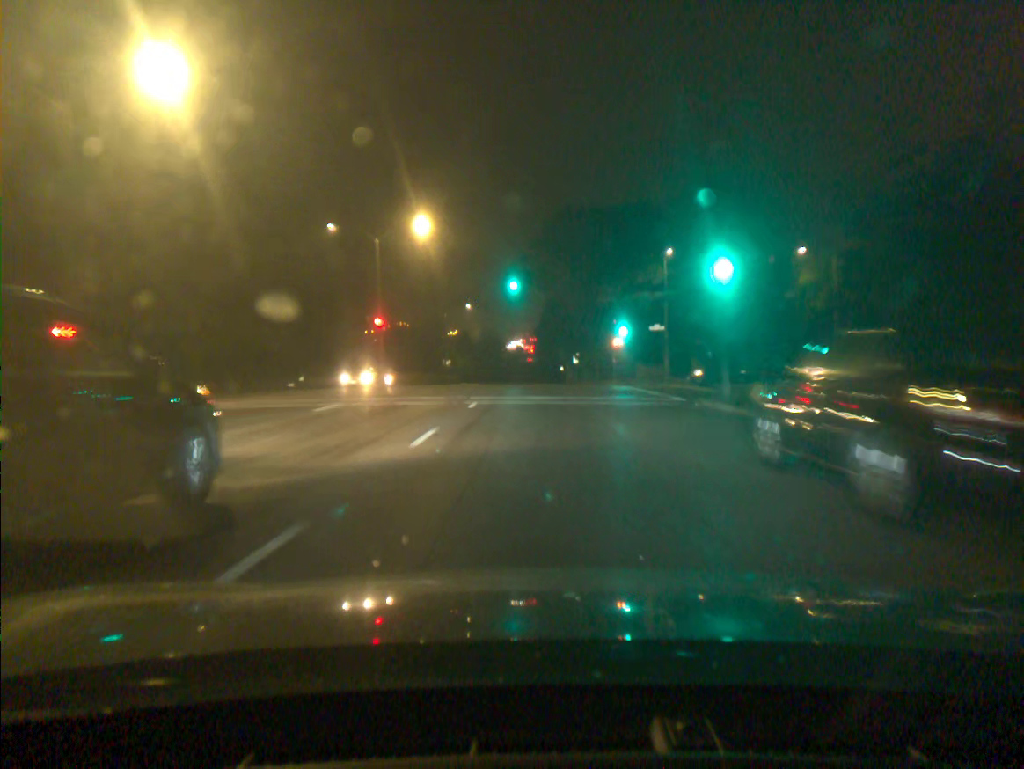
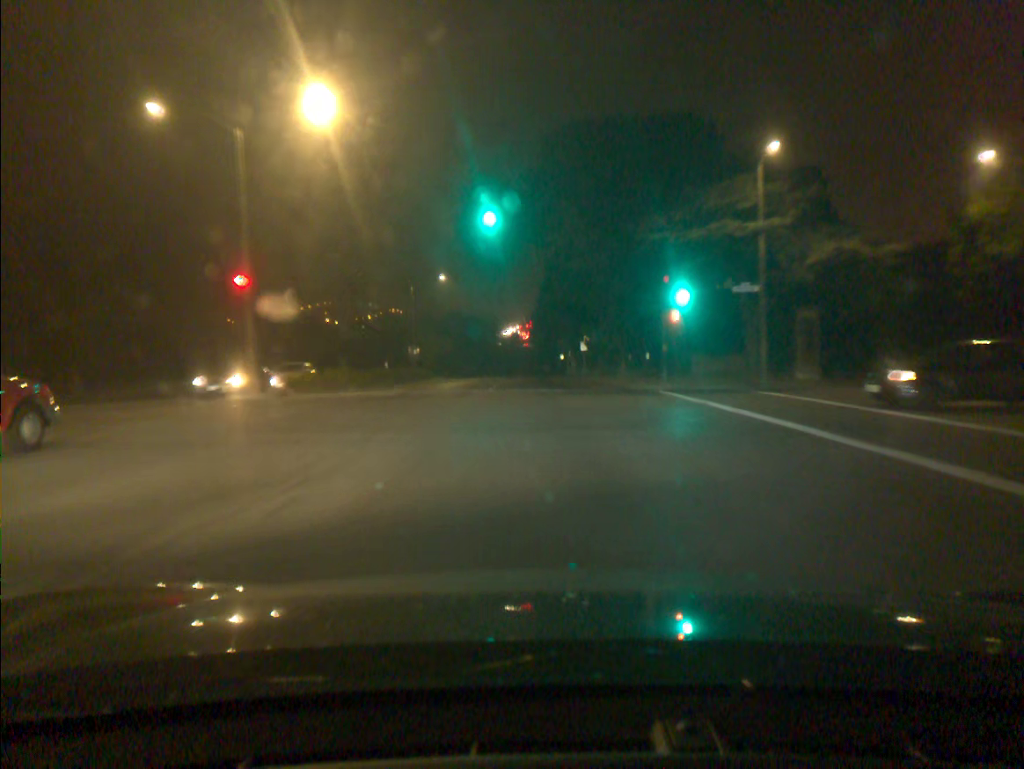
(+0.1, +21.9) m; 0°
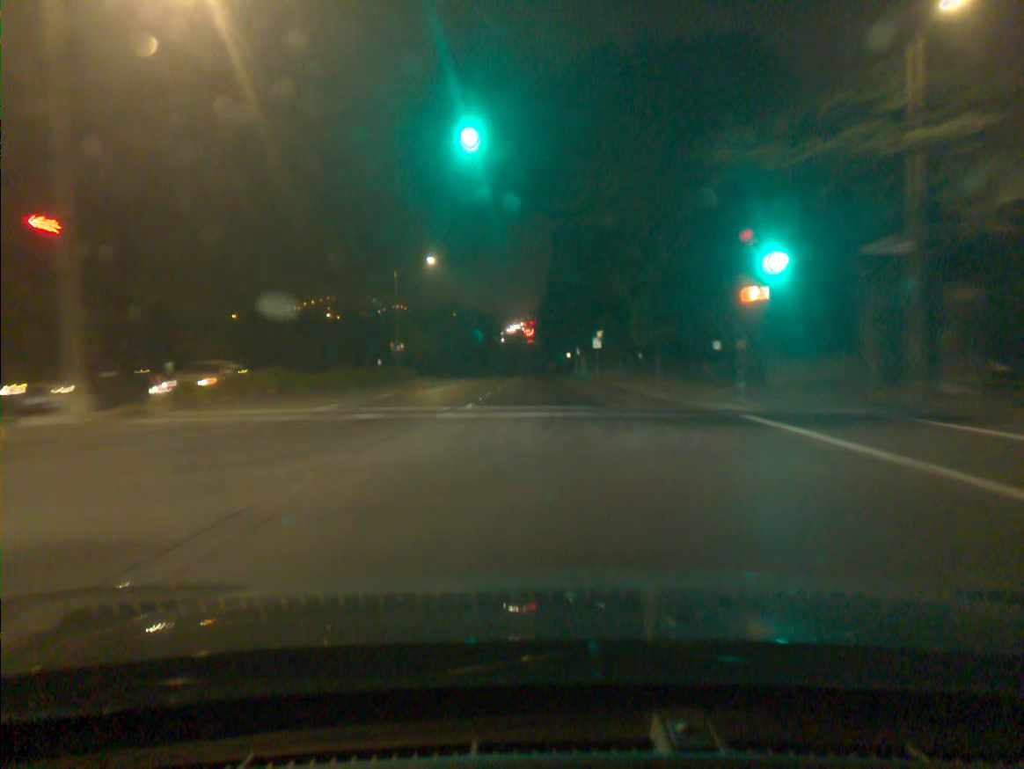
(0.0, +10.9) m; -1°
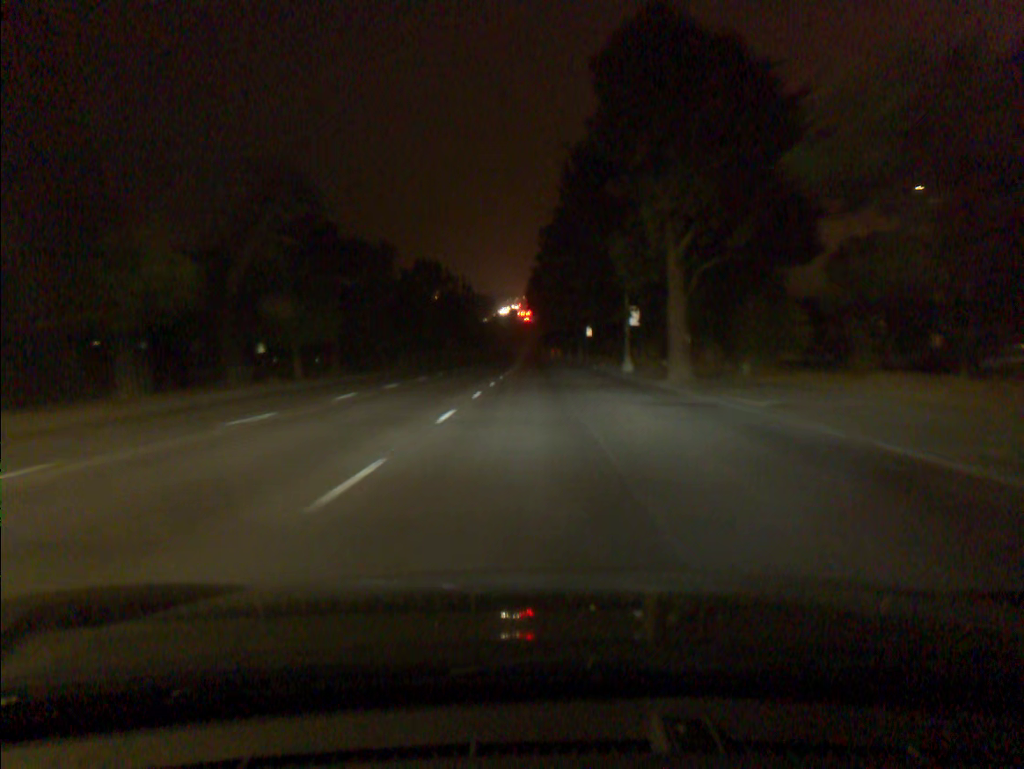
(+0.1, +57.2) m; 0°
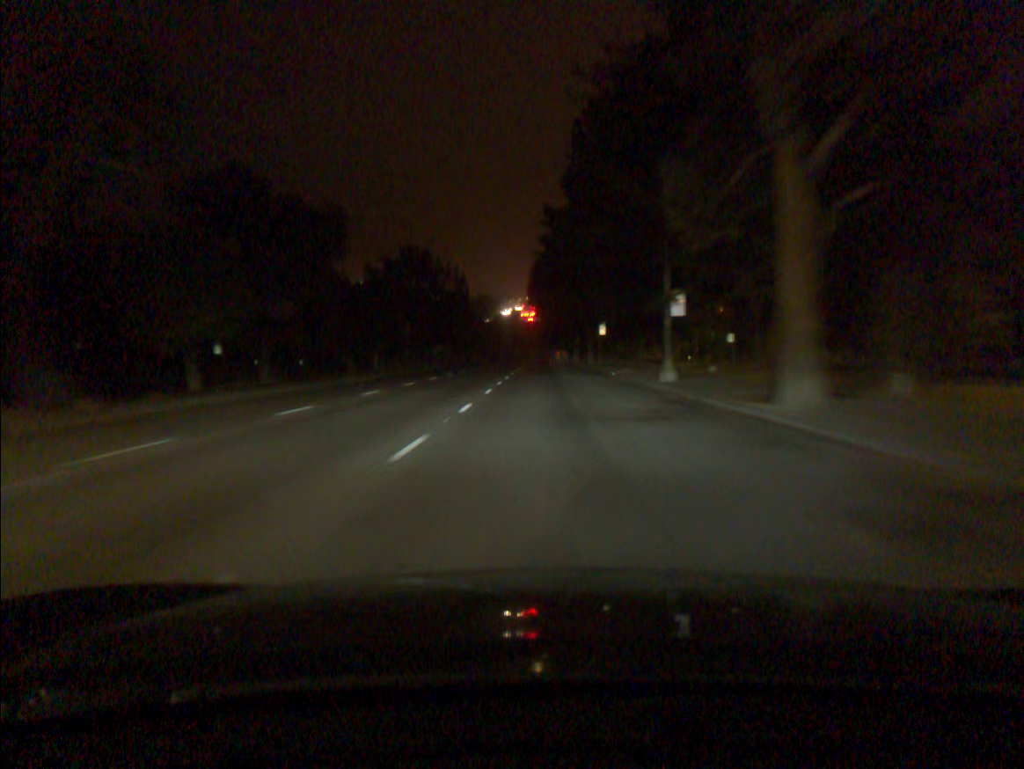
(0.0, +11.9) m; 0°
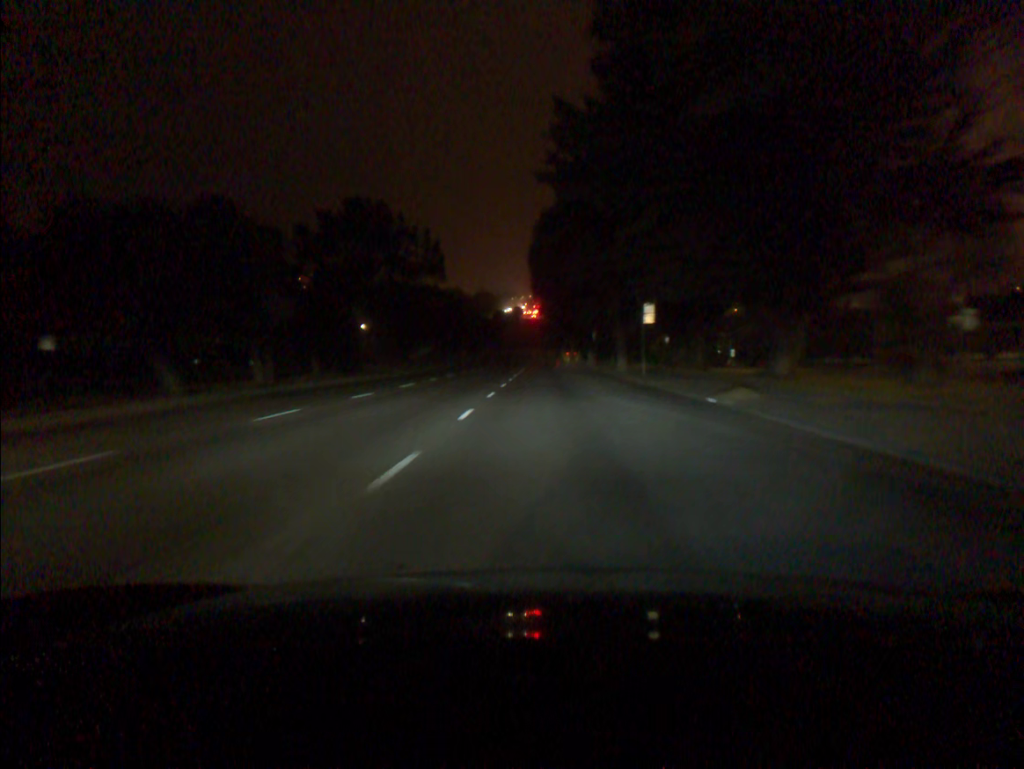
(-0.1, +23.9) m; 0°
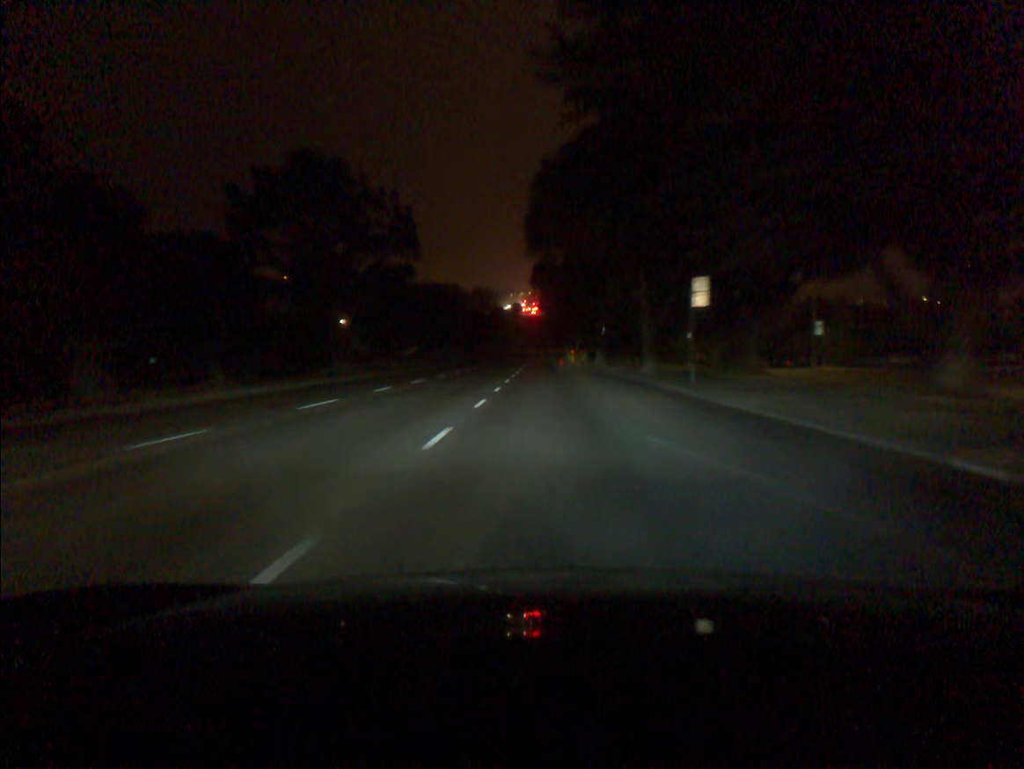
(0.0, +12.0) m; 0°
